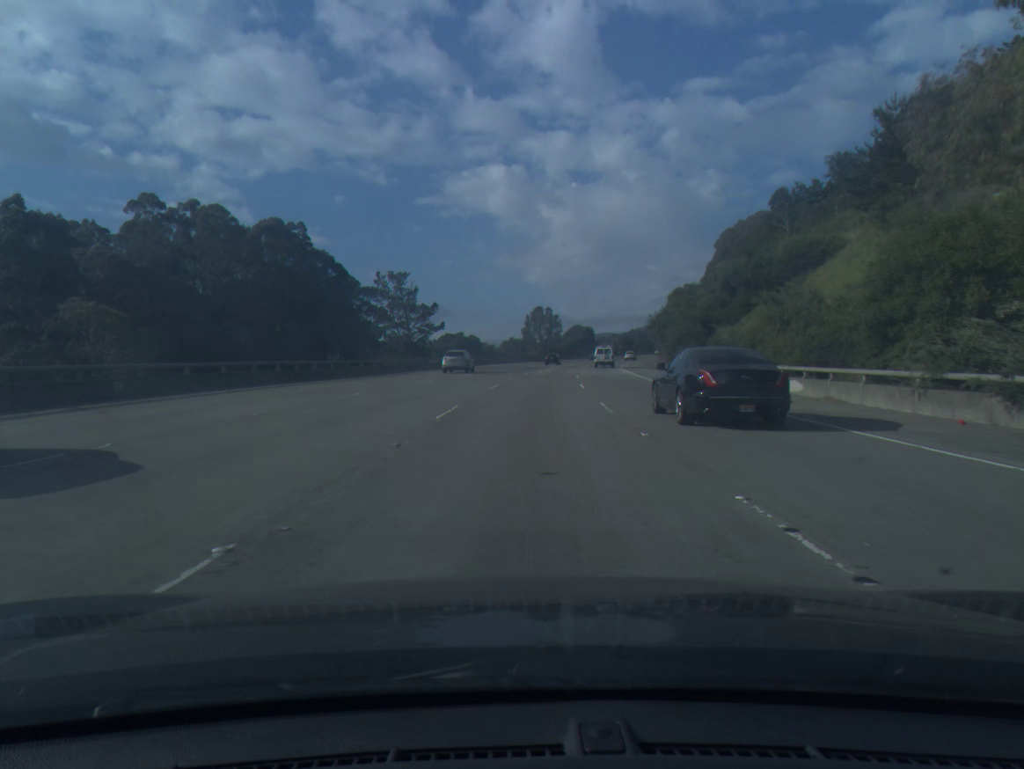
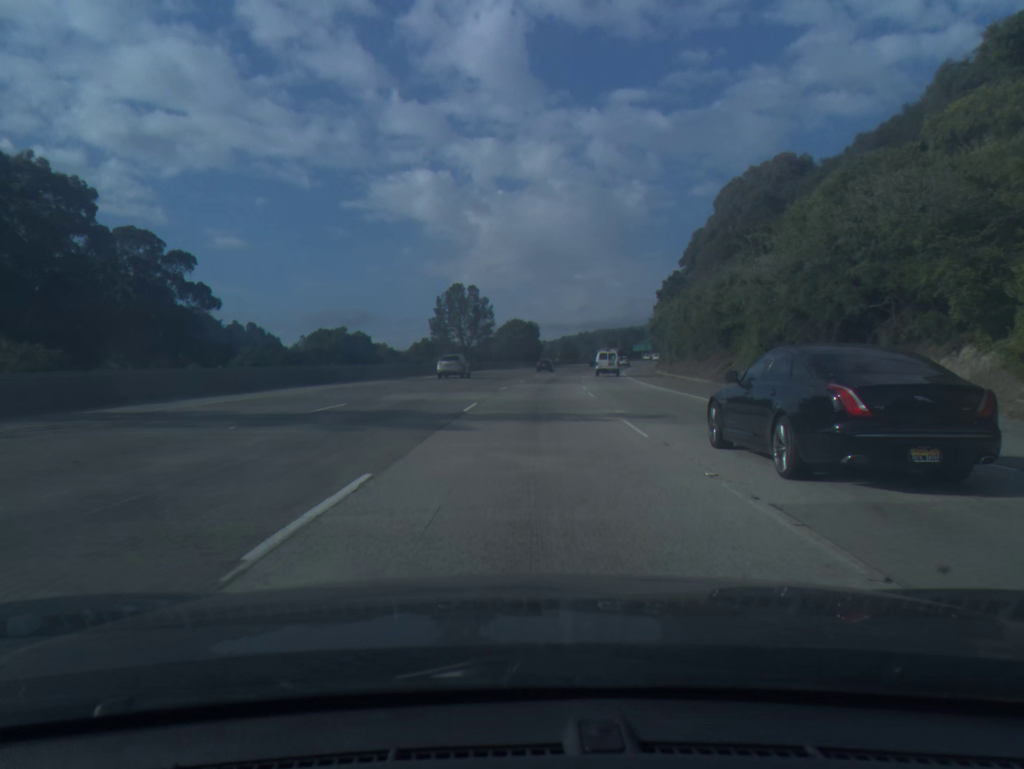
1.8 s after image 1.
(+2.9, +63.0) m; +5°
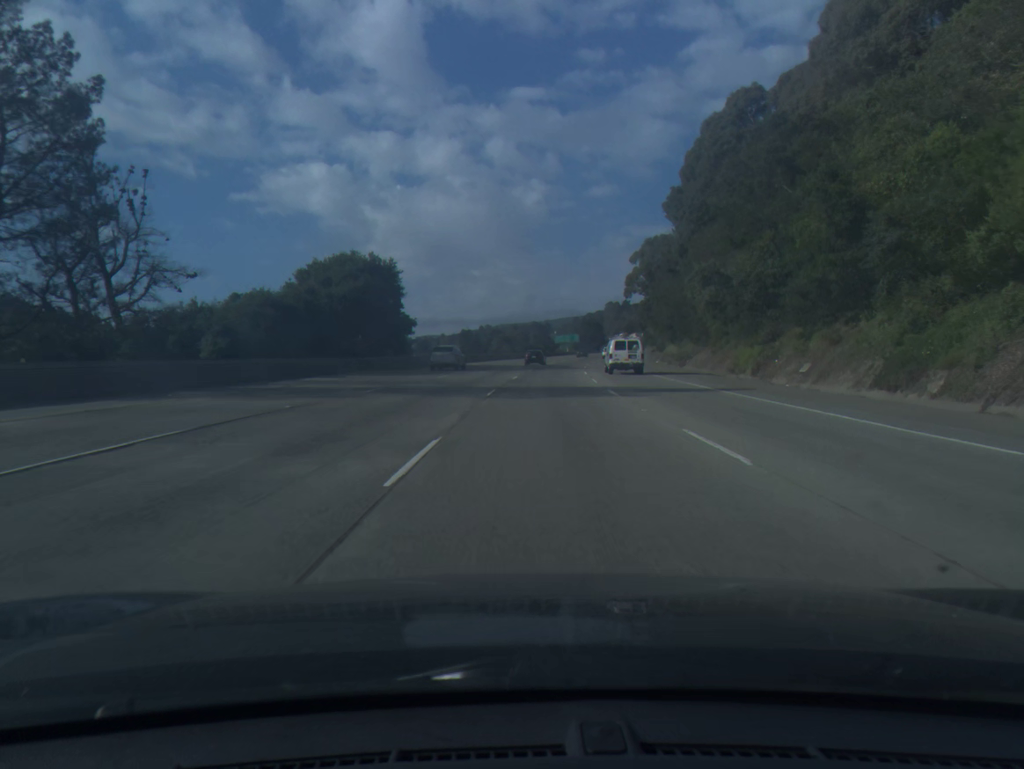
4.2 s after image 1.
(+4.8, +84.4) m; +7°
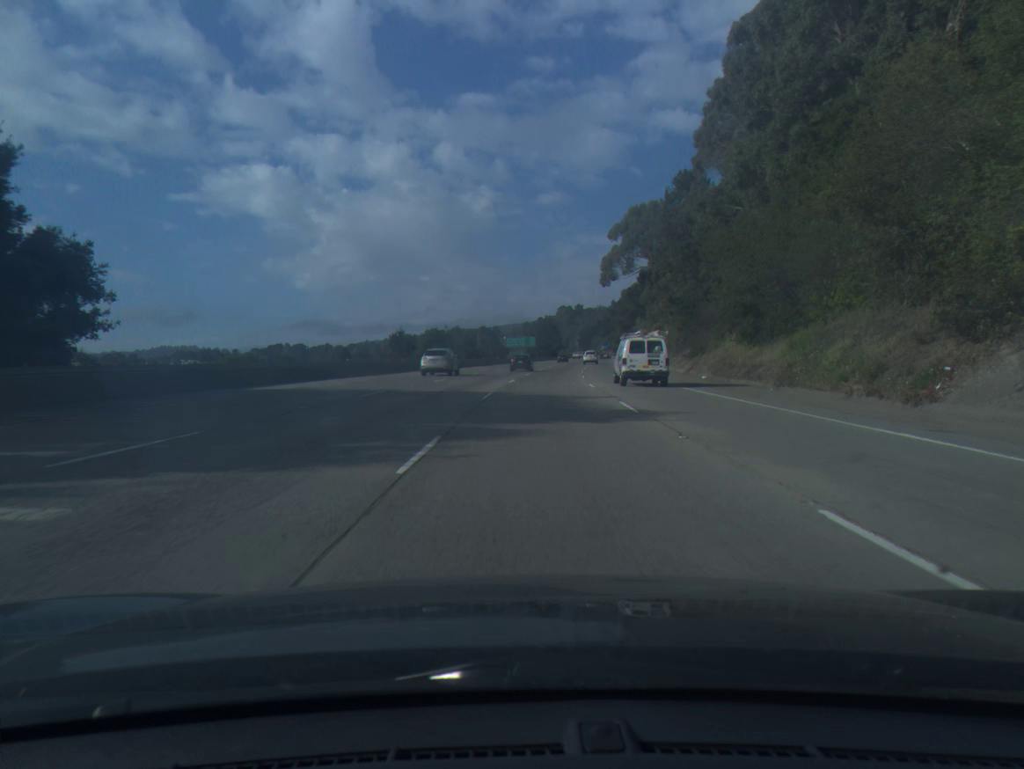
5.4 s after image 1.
(+1.5, +42.8) m; +4°
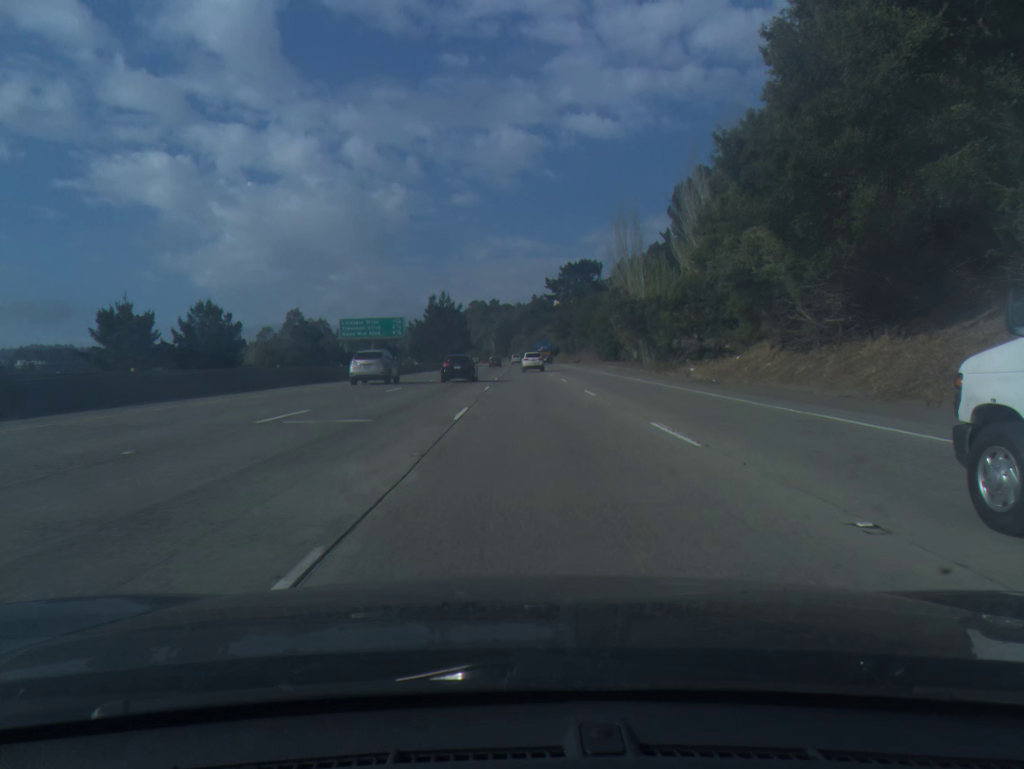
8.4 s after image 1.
(+7.3, +108.9) m; +6°
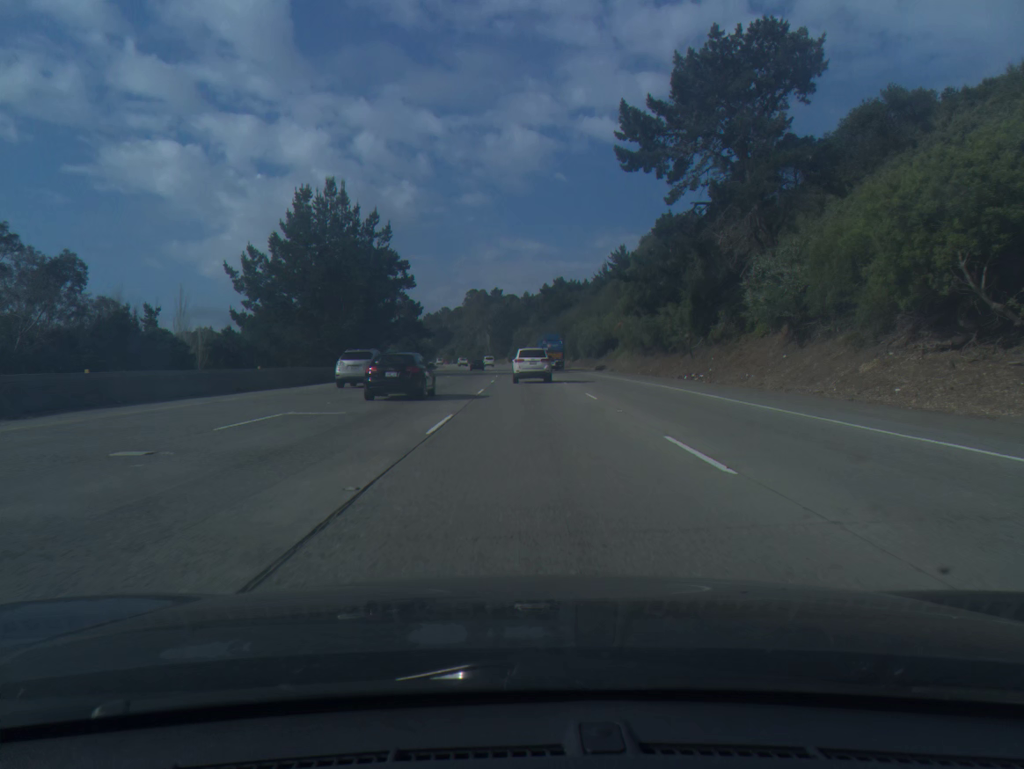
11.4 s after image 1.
(0.0, +104.7) m; 0°
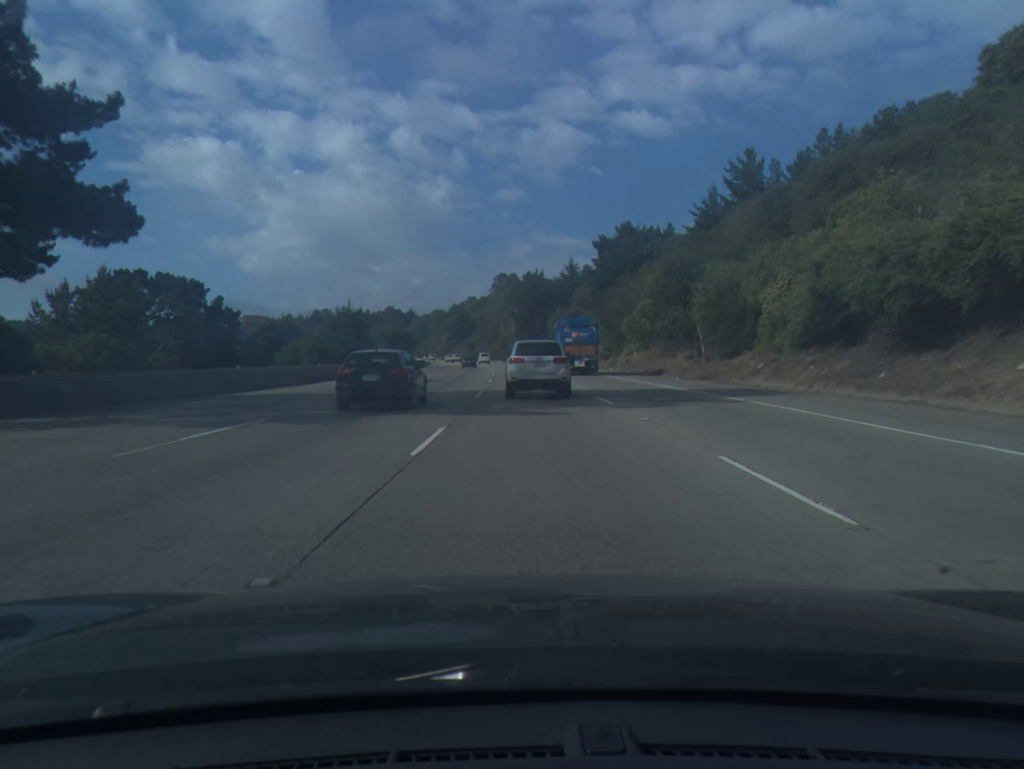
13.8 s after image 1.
(-0.7, +76.2) m; -2°
